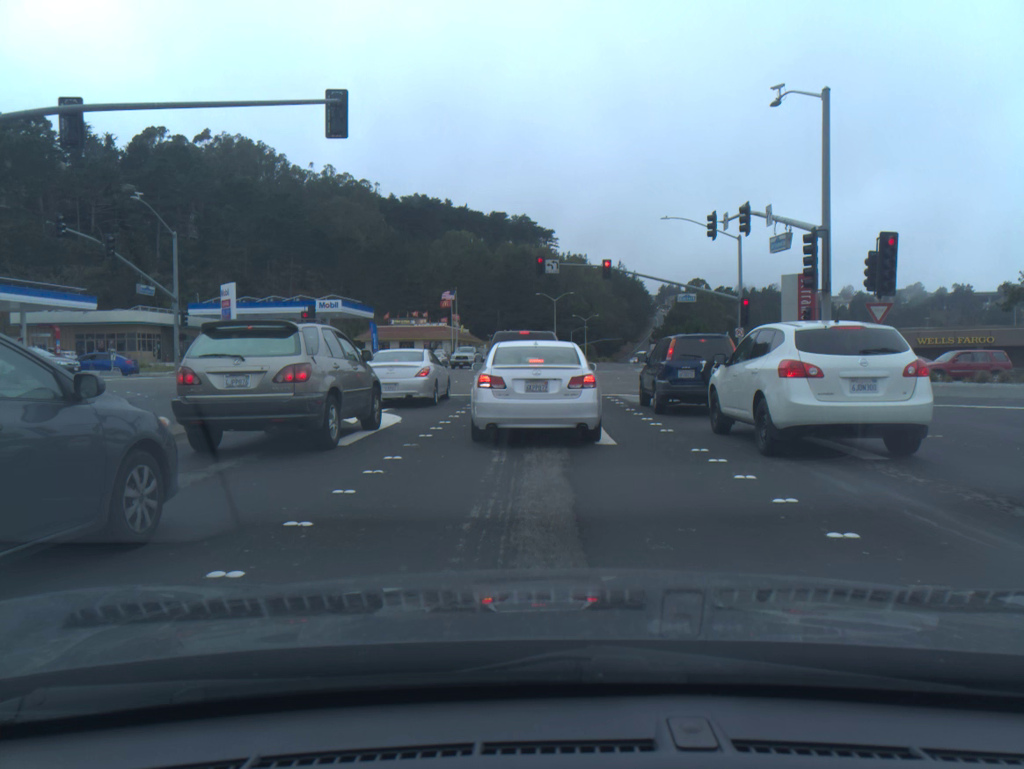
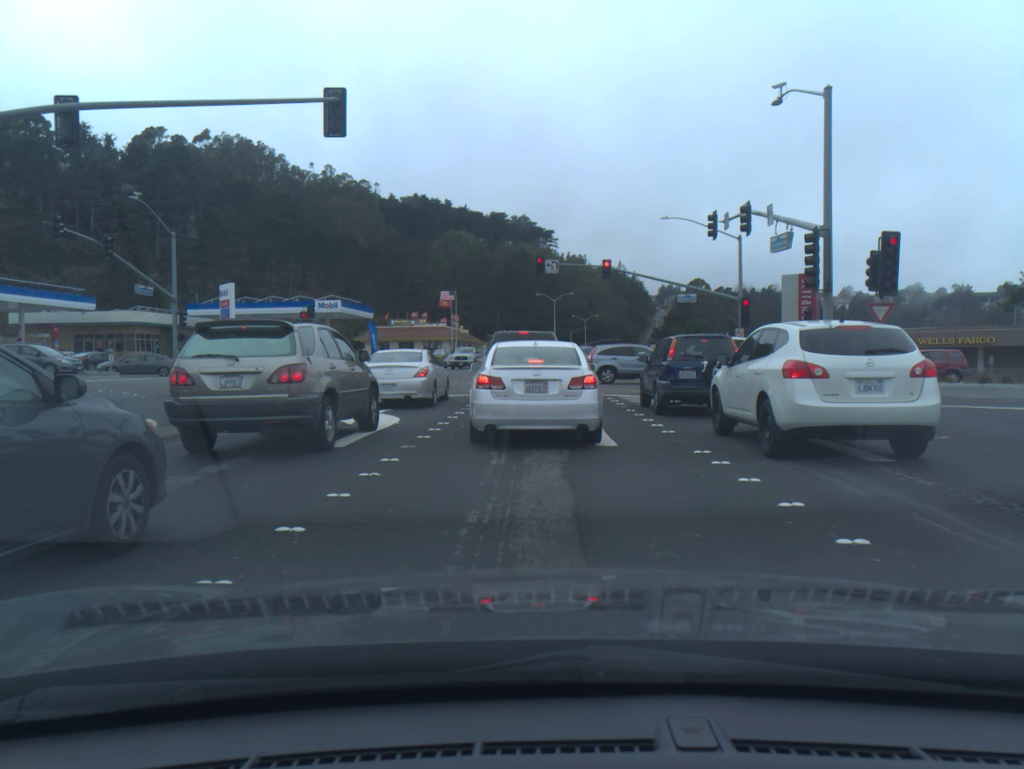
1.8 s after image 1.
(0.0, +0.2) m; 0°
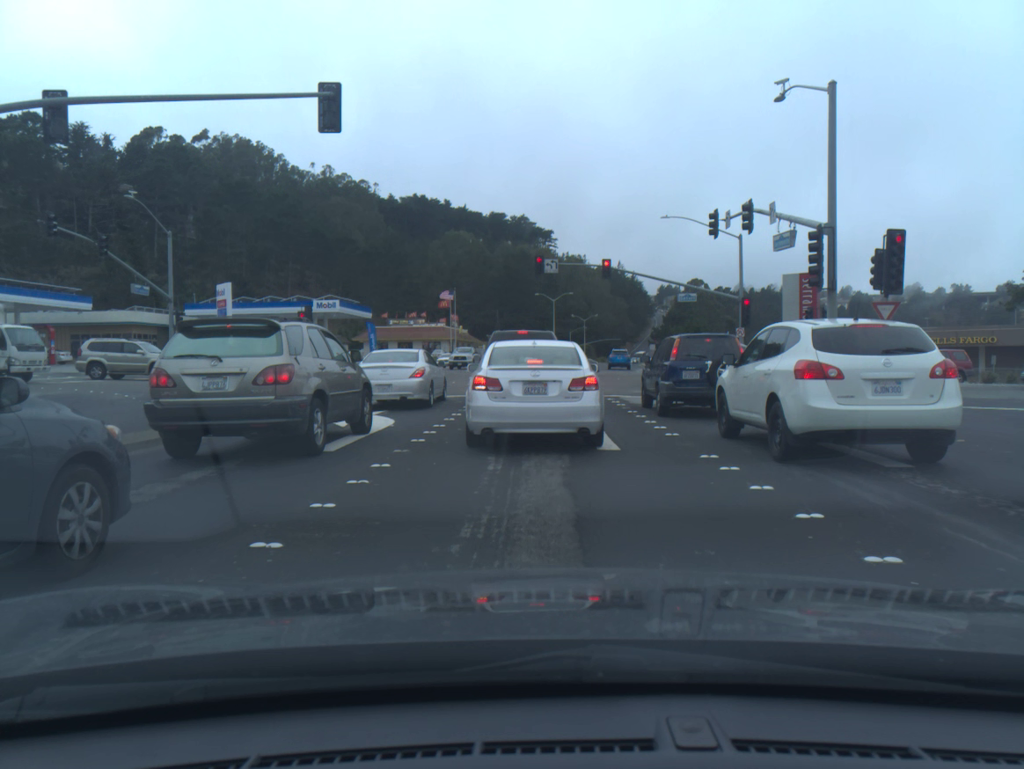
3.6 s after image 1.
(0.0, +0.5) m; 0°
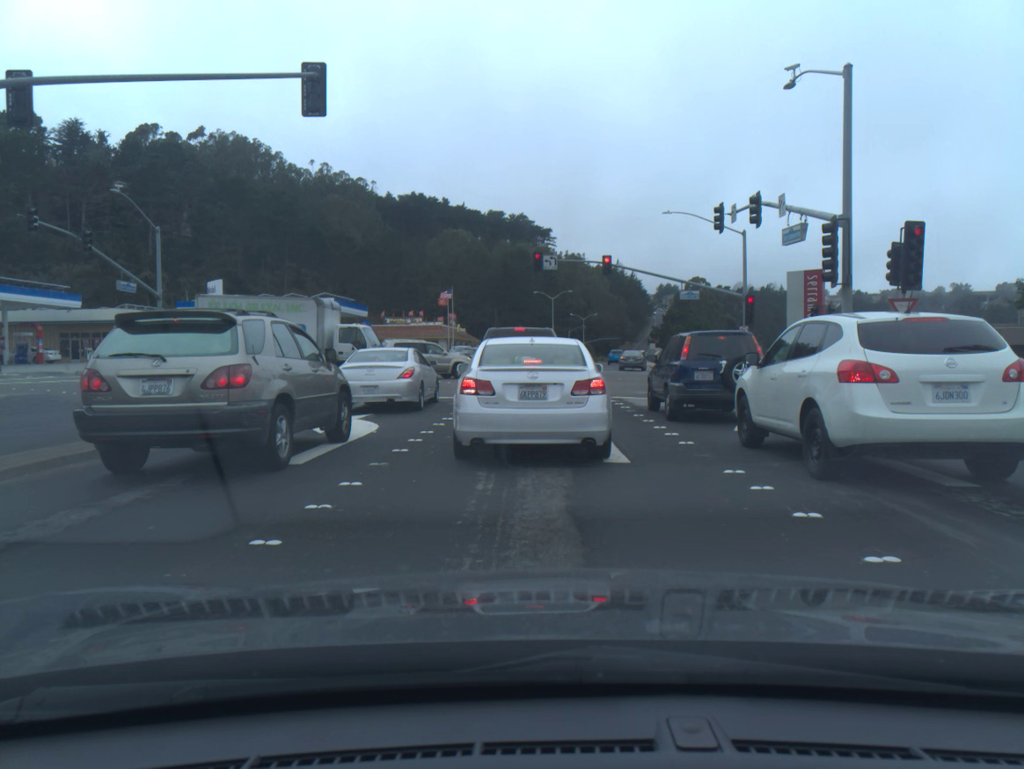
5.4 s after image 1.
(-0.1, +1.3) m; 0°
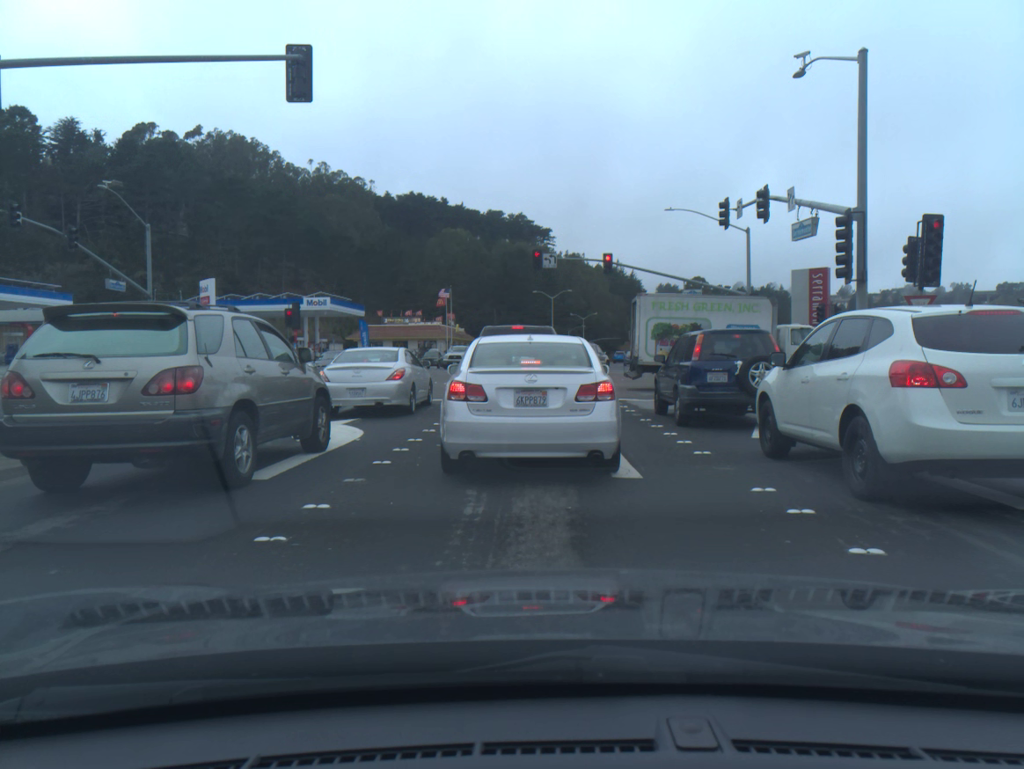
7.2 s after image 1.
(-0.1, +1.1) m; 0°
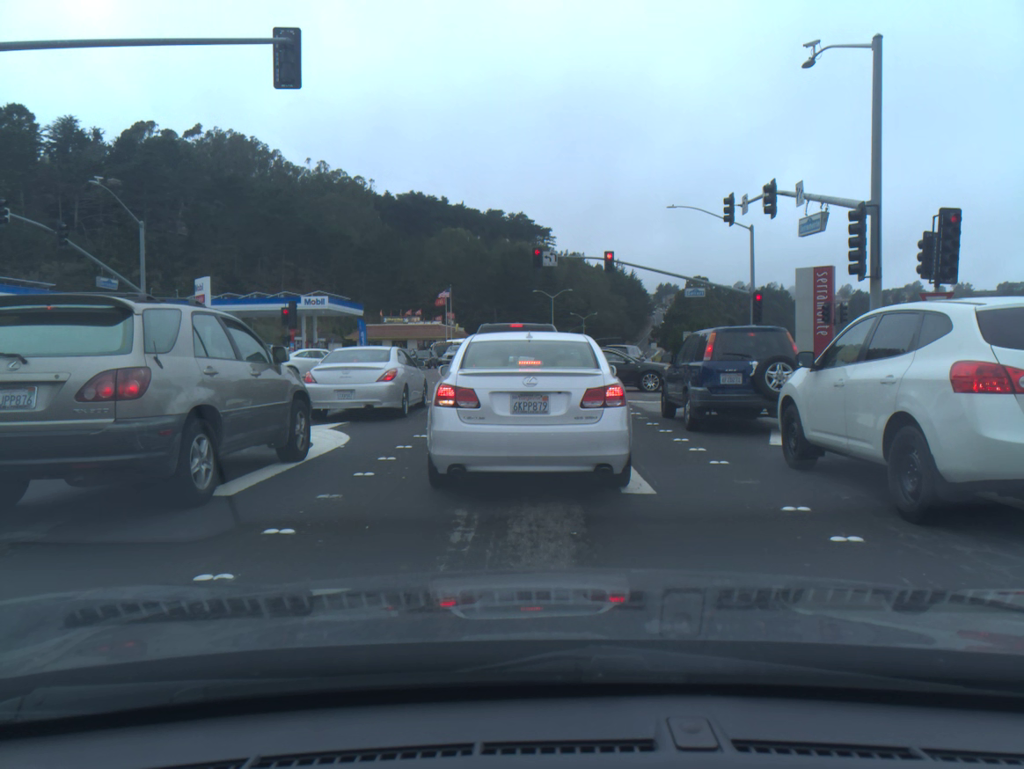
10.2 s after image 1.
(0.0, +1.0) m; 0°
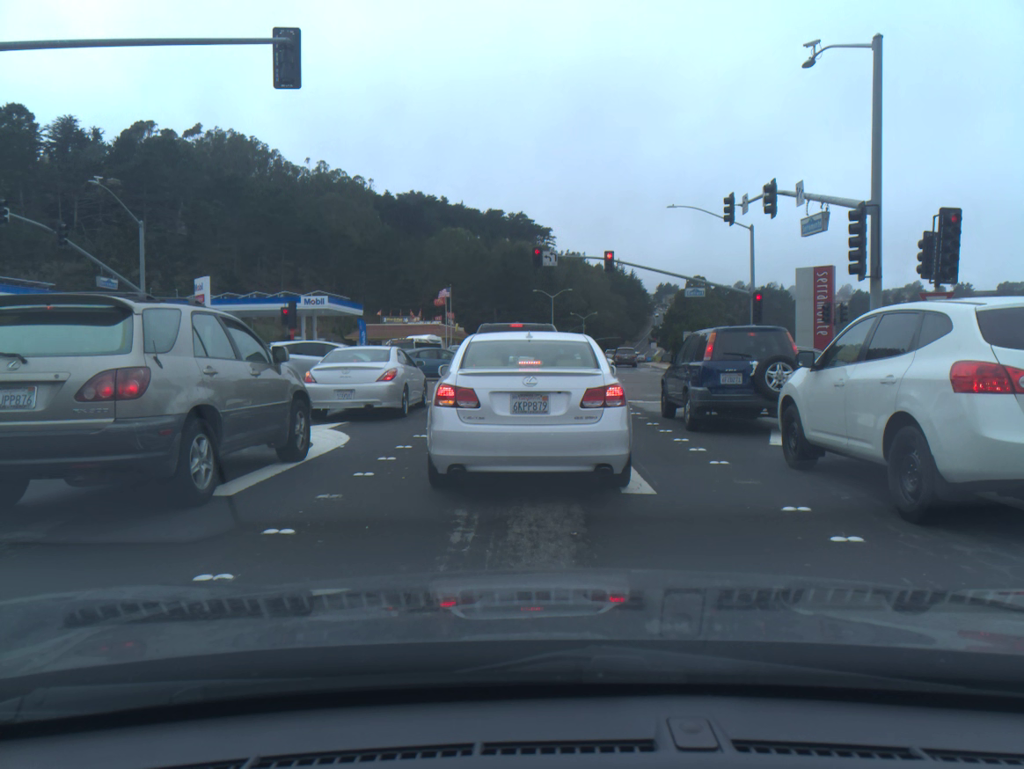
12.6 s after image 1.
(0.0, 0.0) m; 0°
